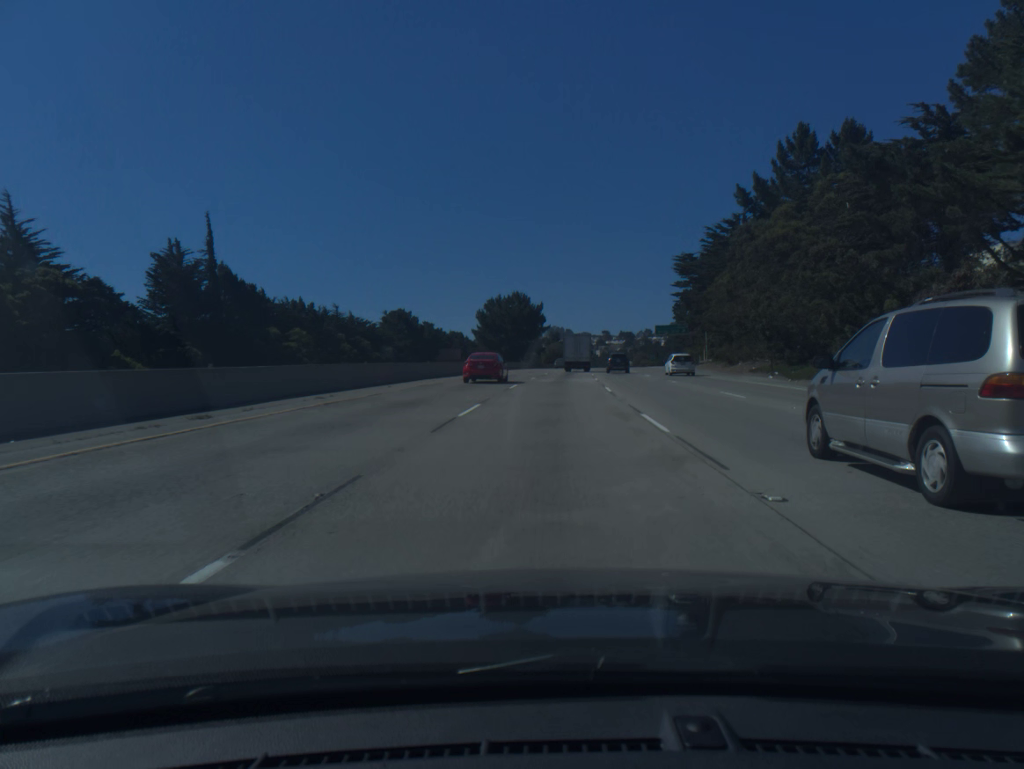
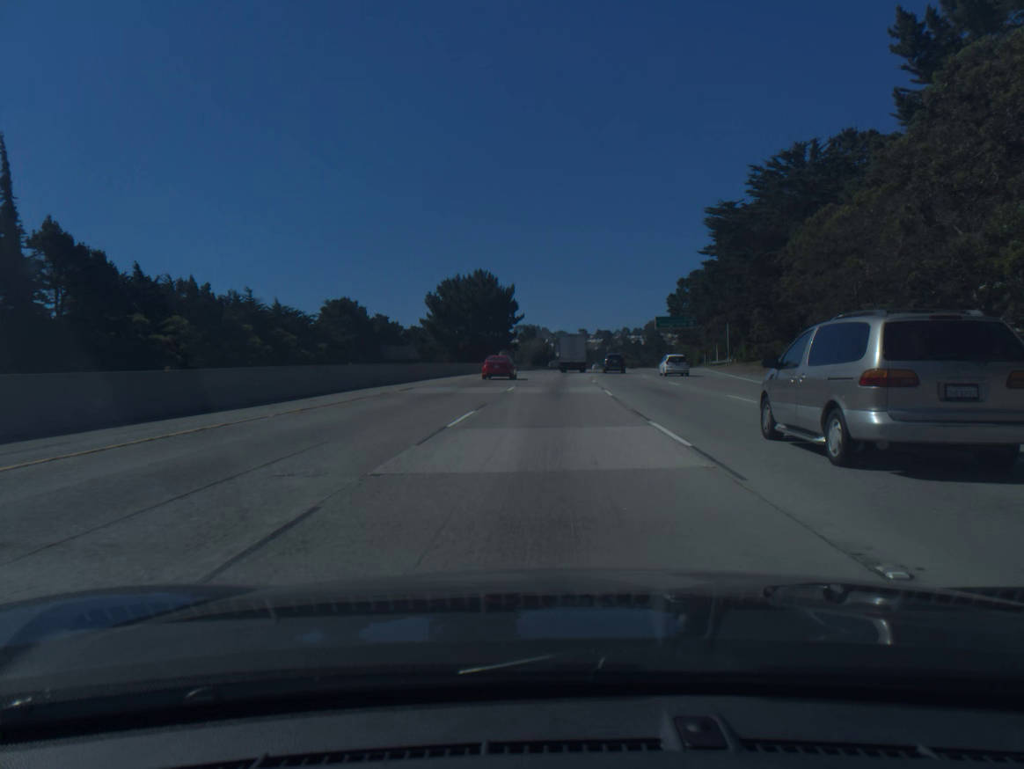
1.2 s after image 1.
(+0.4, +30.9) m; +2°
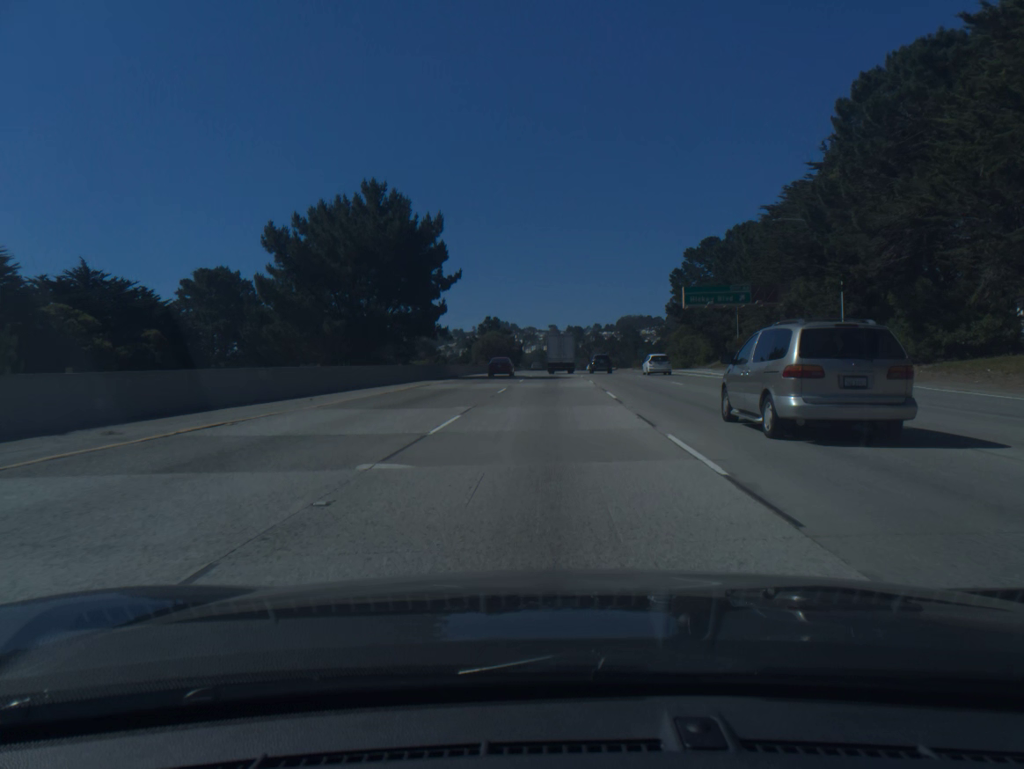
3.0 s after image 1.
(+1.0, +46.7) m; +2°
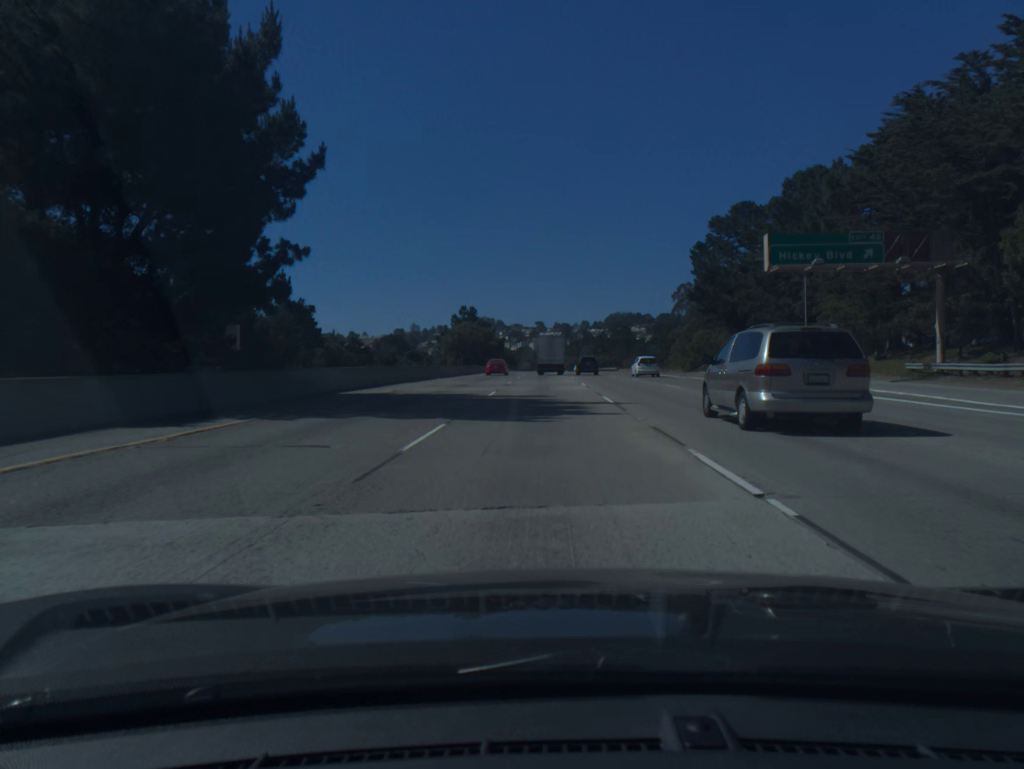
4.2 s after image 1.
(+0.3, +31.3) m; +1°
